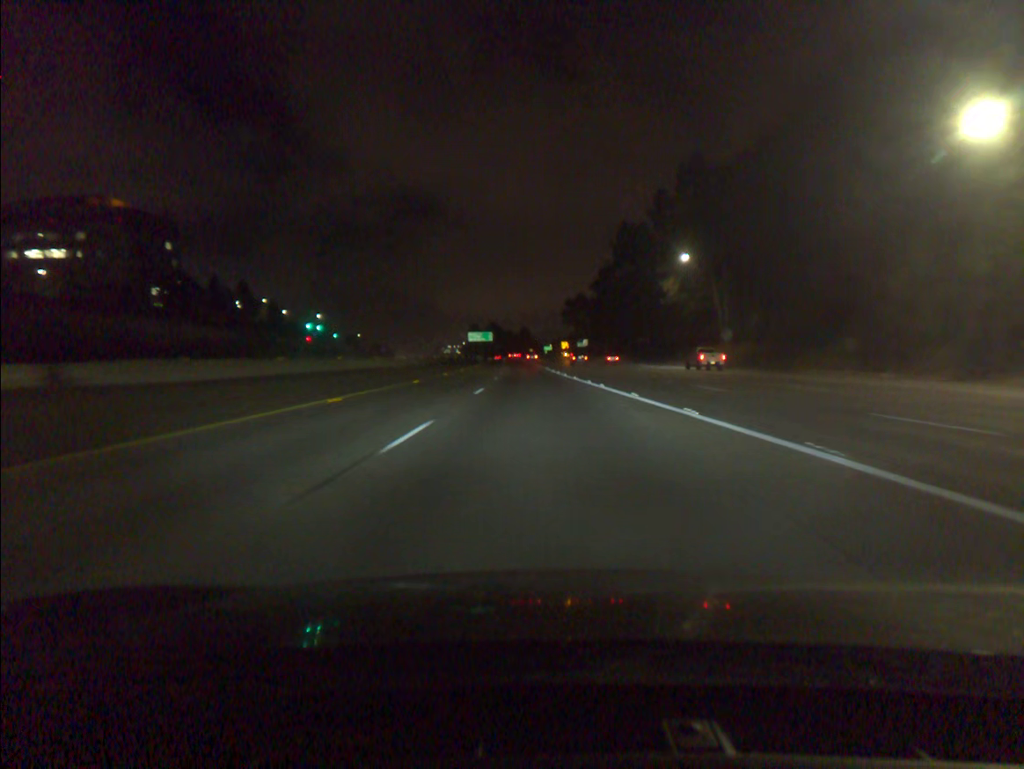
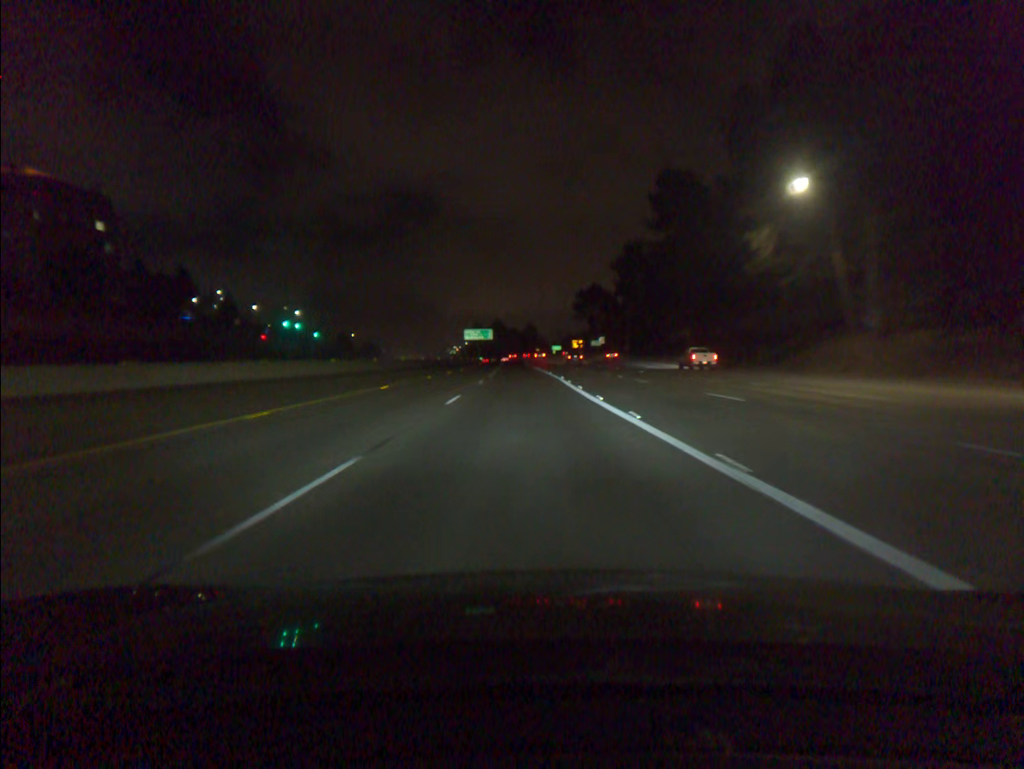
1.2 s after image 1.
(-0.1, +33.9) m; 0°
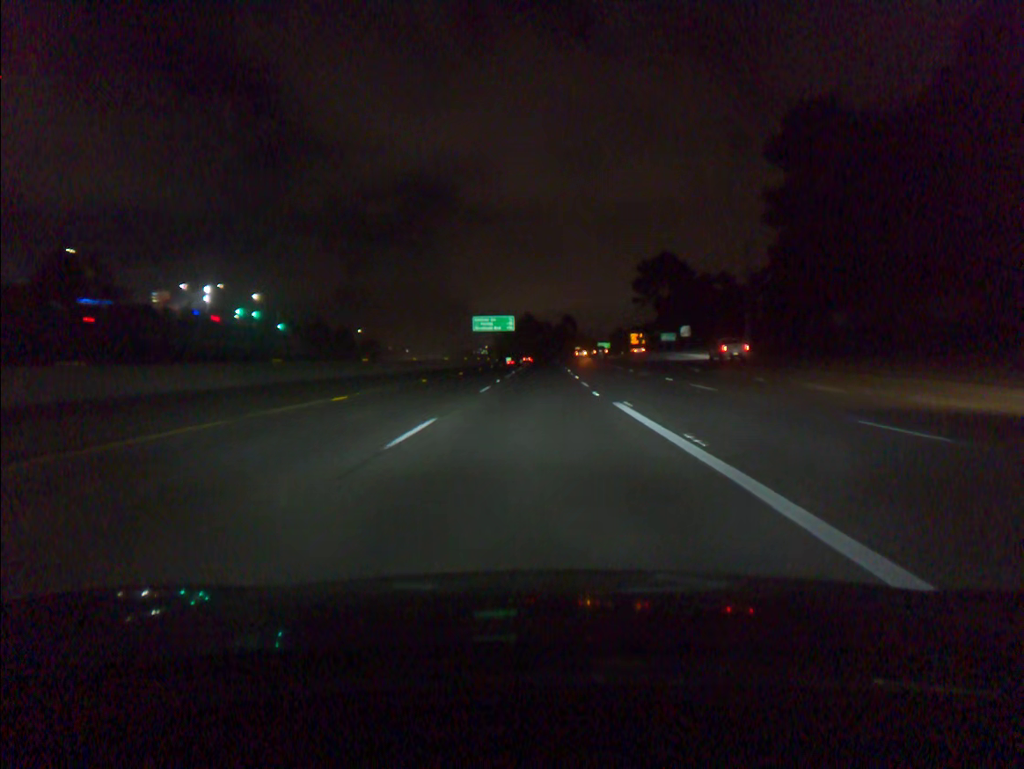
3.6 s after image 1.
(-1.7, +67.9) m; -3°
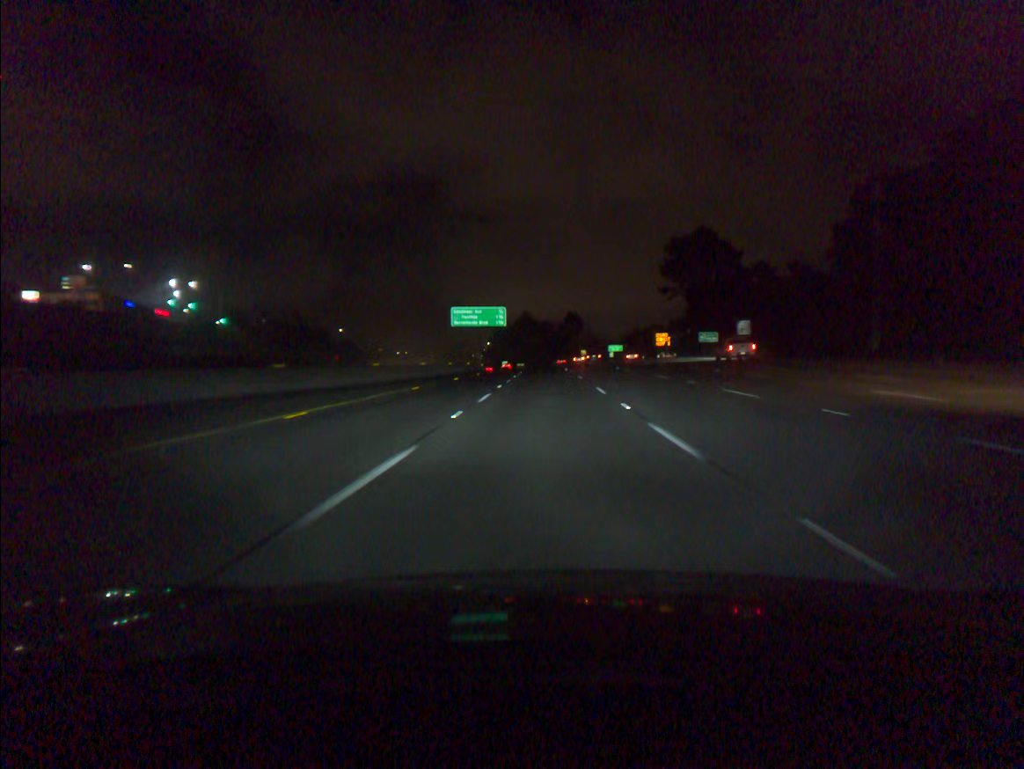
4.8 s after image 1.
(0.0, +34.0) m; 0°
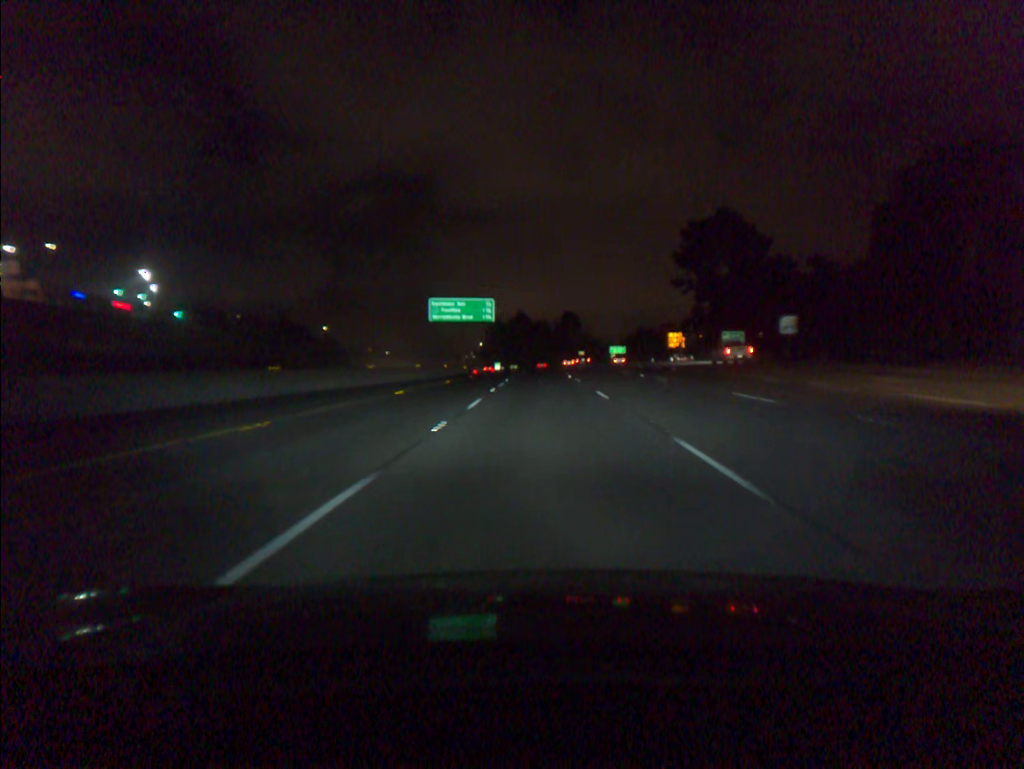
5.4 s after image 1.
(0.0, +16.9) m; 0°
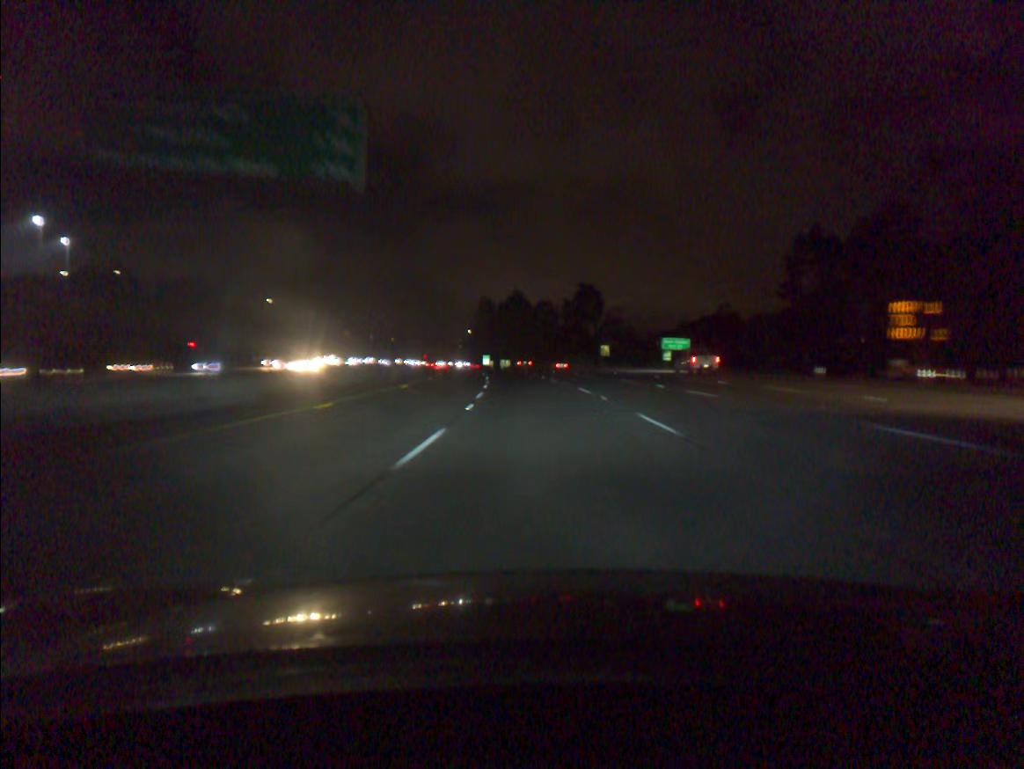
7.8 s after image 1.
(+0.1, +67.6) m; 0°
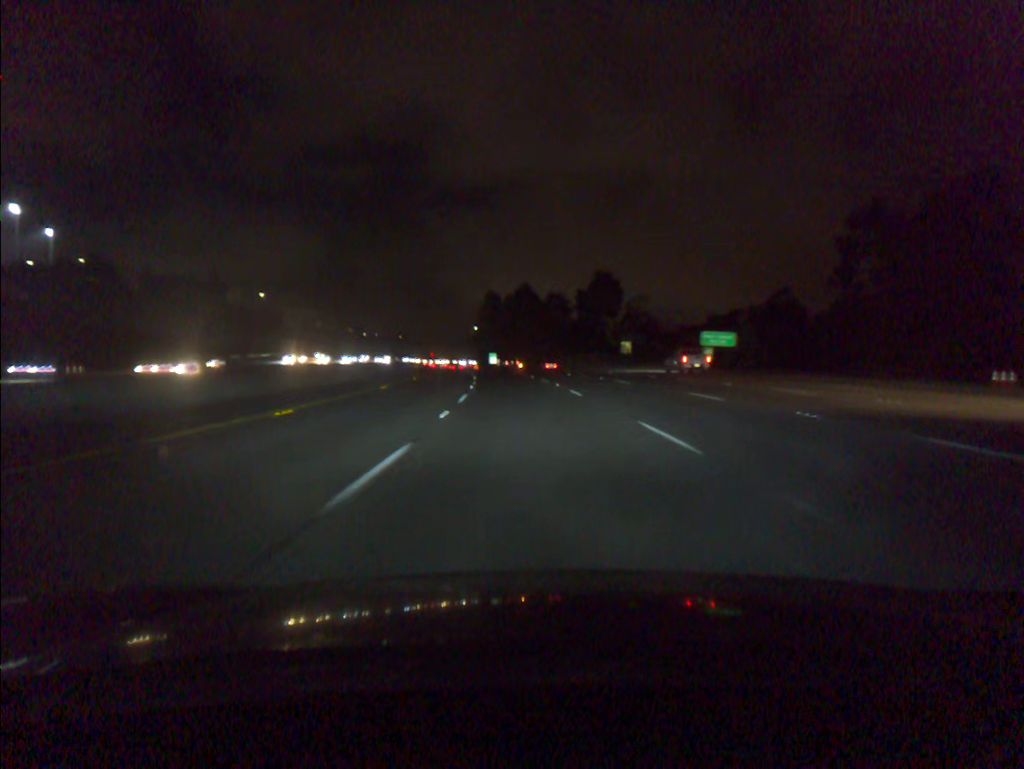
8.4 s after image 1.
(-0.1, +16.9) m; -1°
